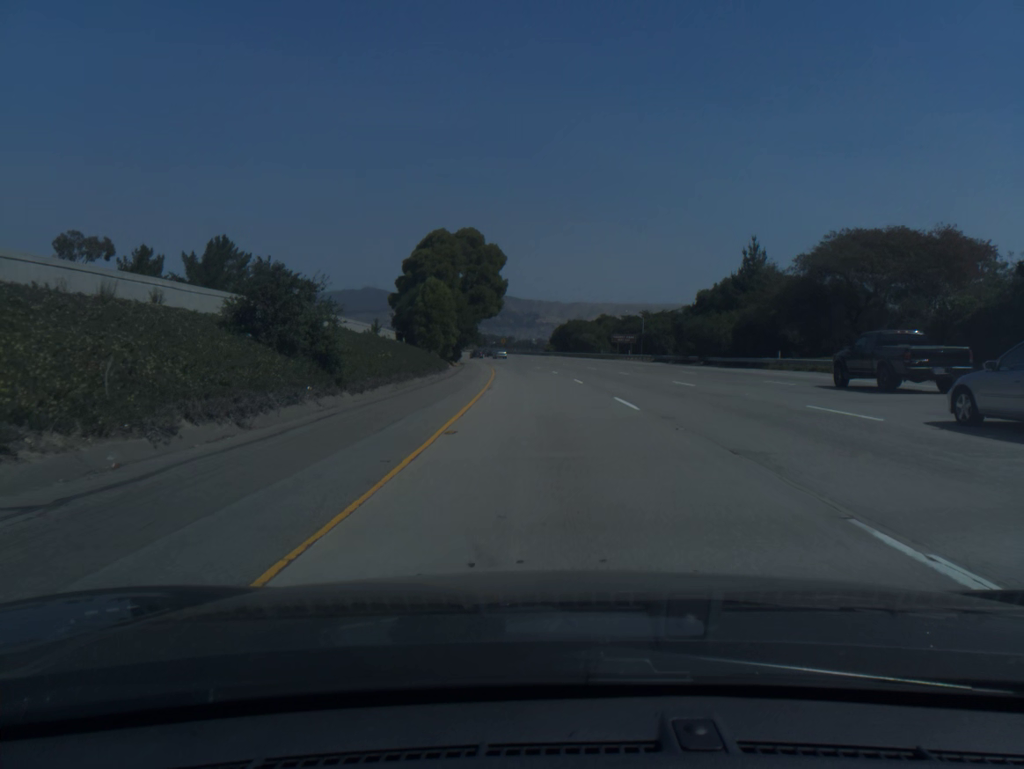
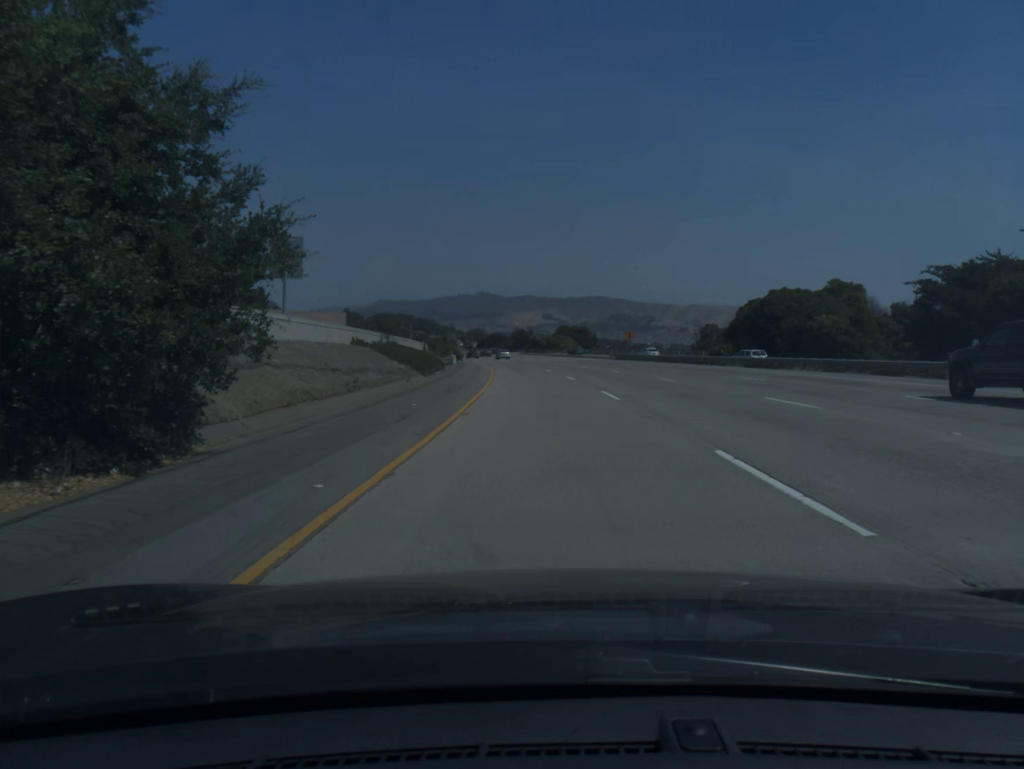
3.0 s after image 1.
(-6.5, +98.4) m; -8°
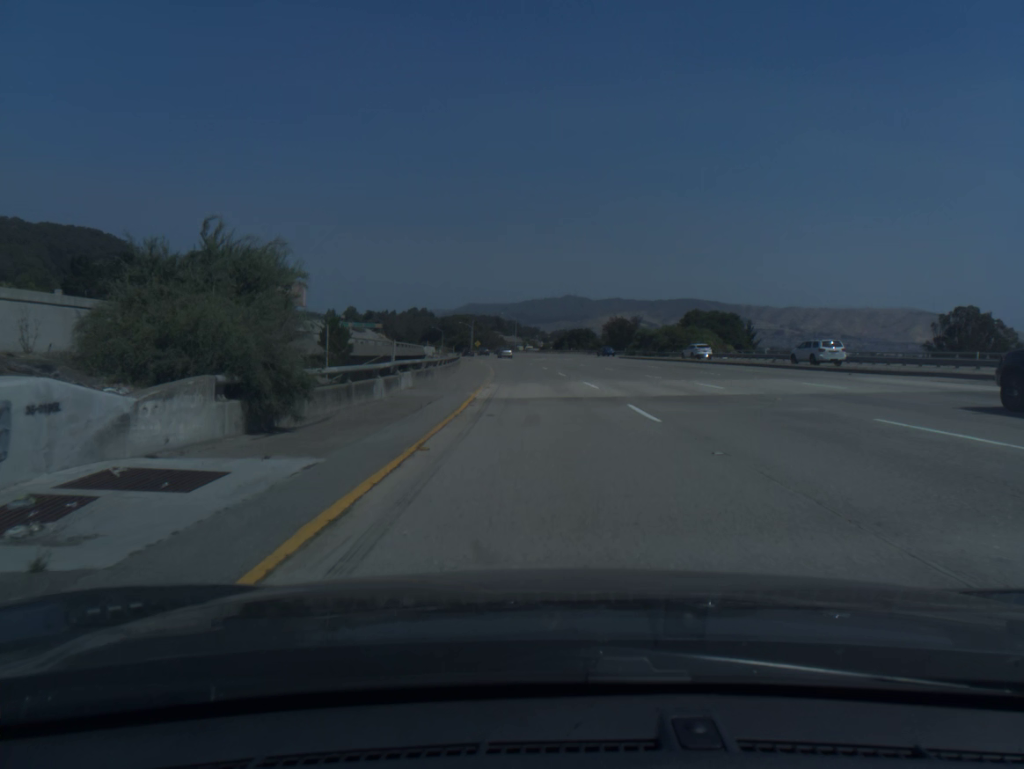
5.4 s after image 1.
(-4.2, +78.7) m; -6°
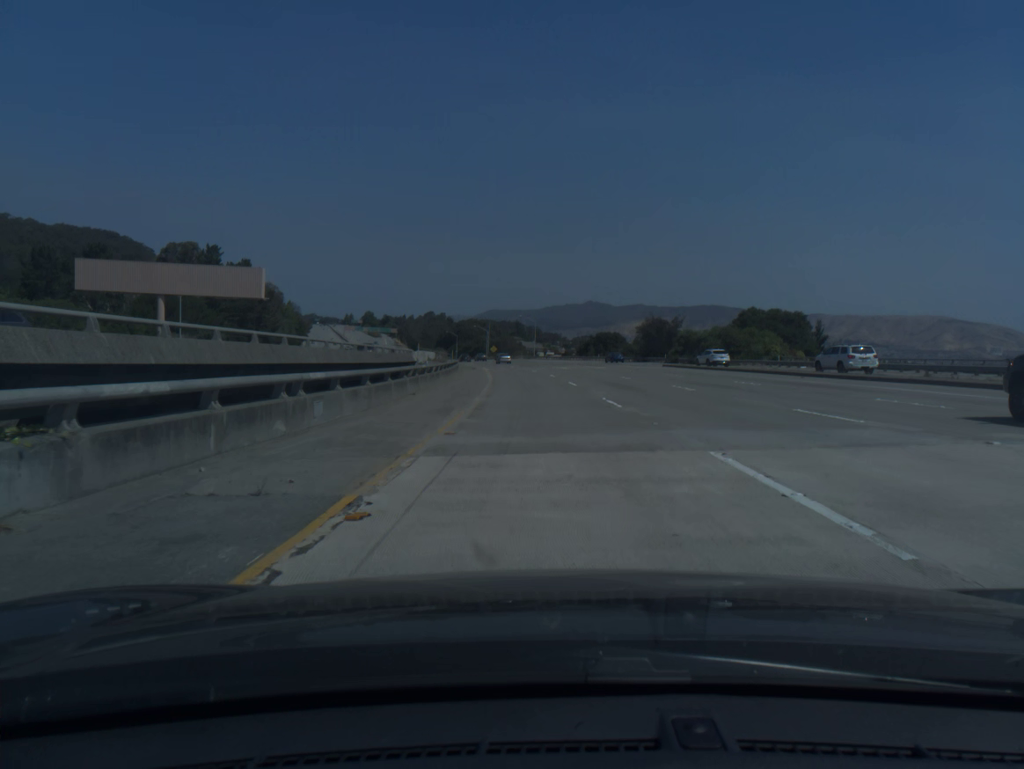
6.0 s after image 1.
(-0.3, +19.7) m; -2°
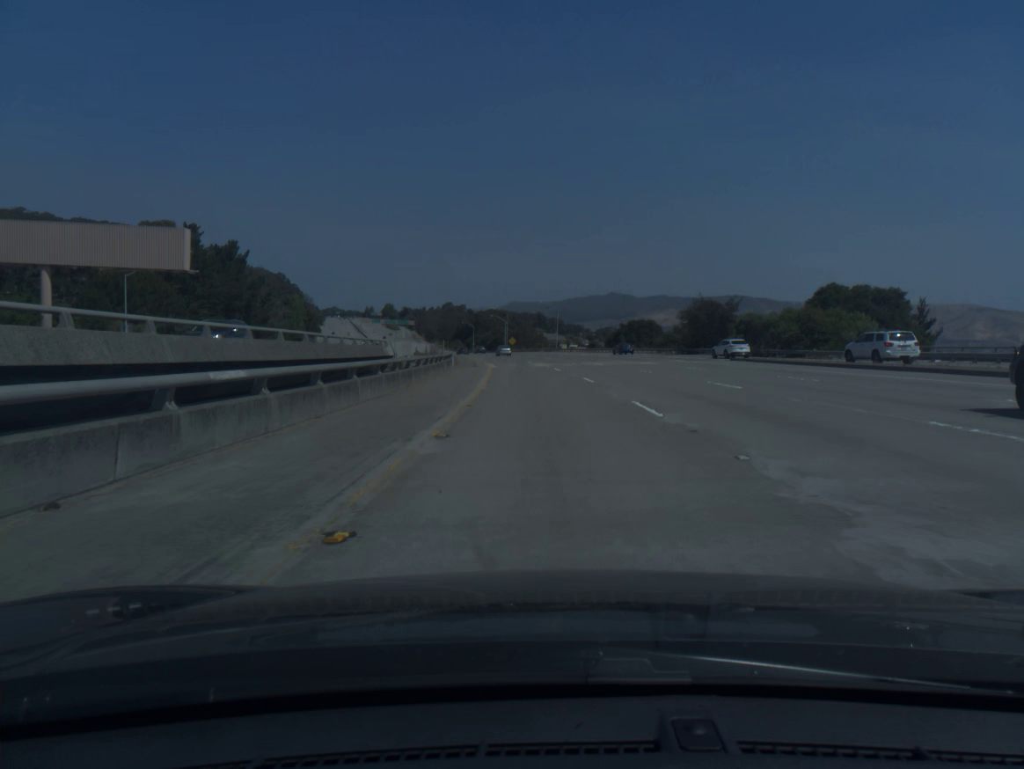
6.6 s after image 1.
(-0.2, +19.7) m; -1°
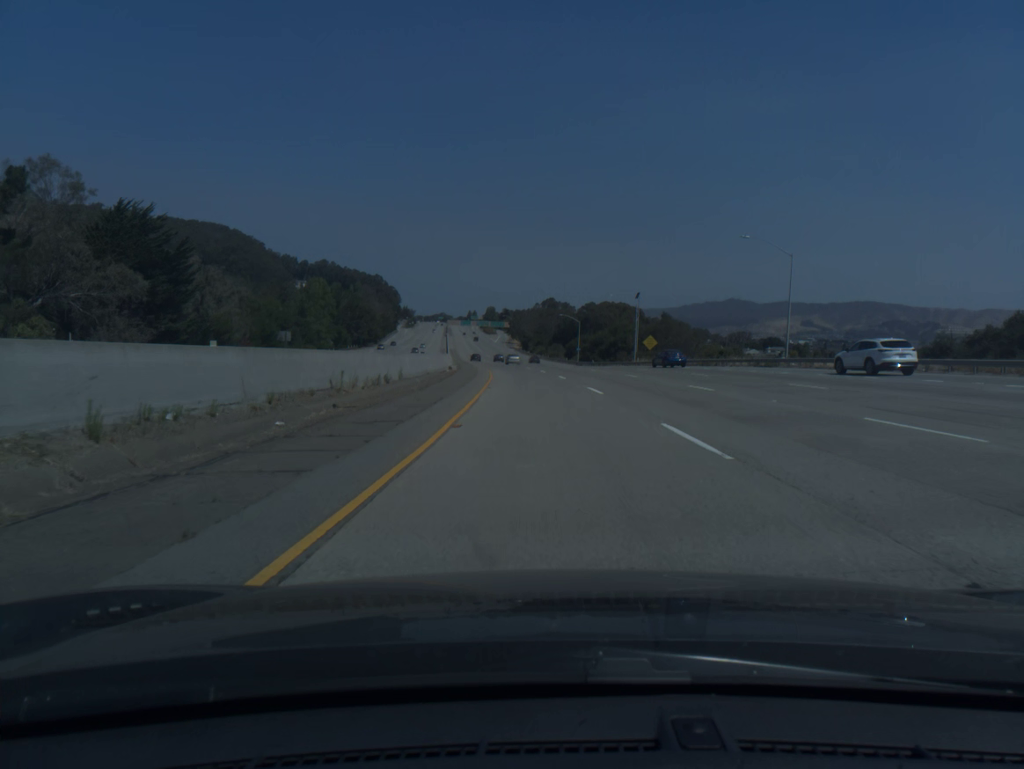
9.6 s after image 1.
(-7.4, +98.2) m; -8°
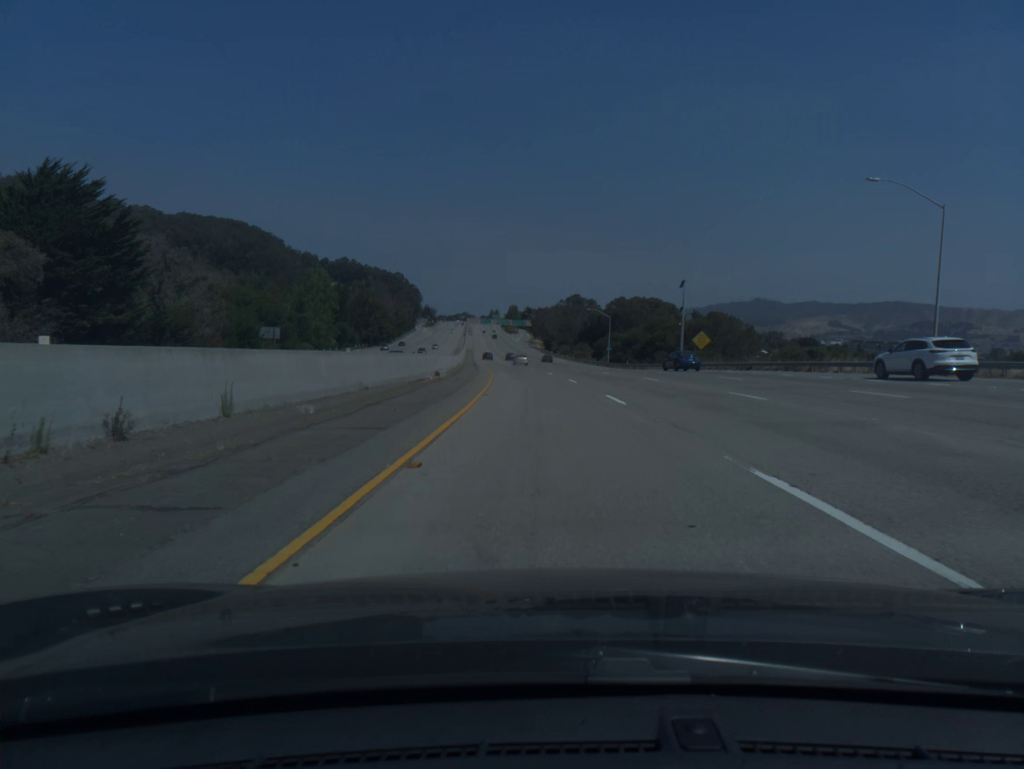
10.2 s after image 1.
(-0.3, +19.7) m; -2°
